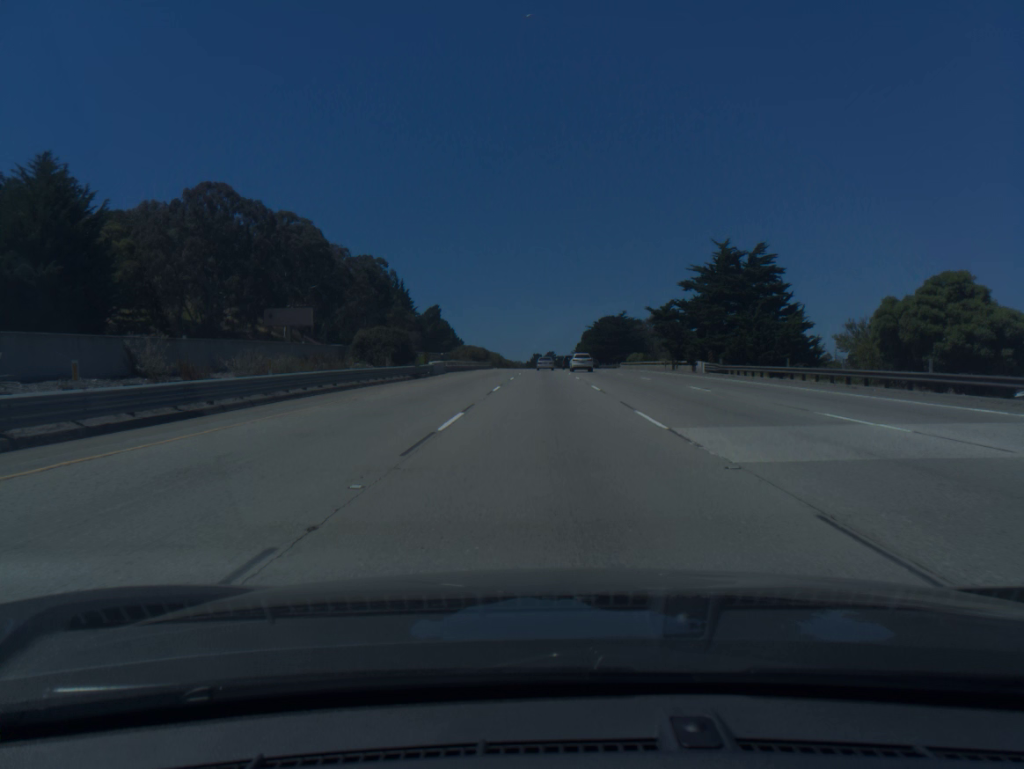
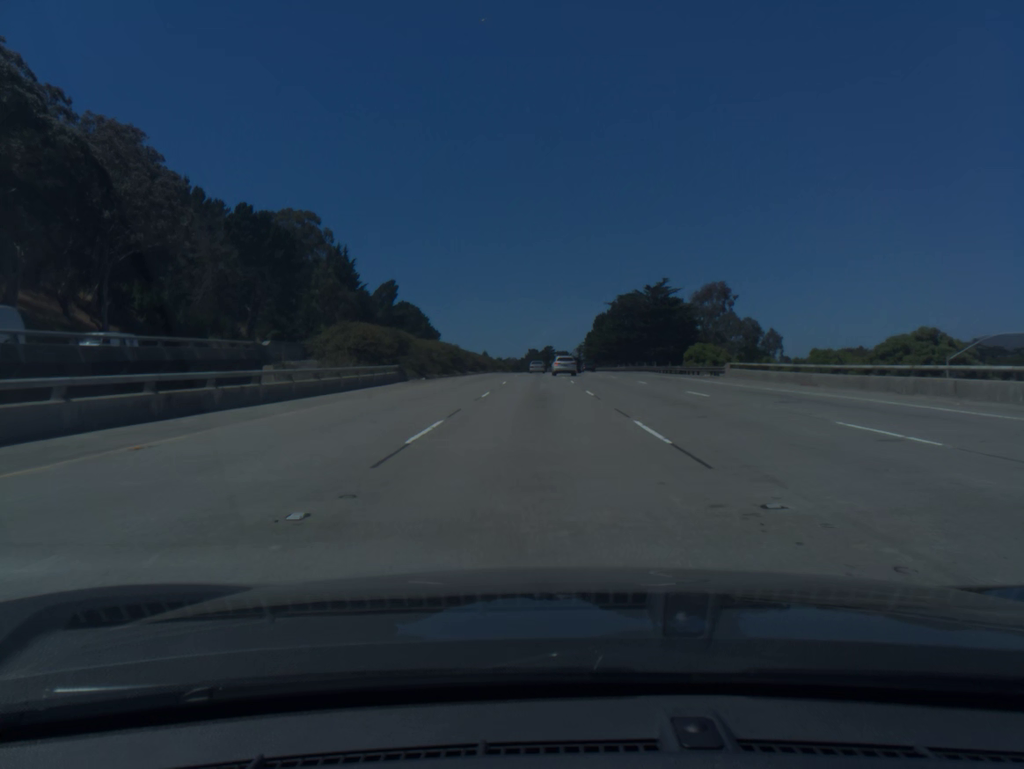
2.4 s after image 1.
(+0.2, +75.0) m; 0°
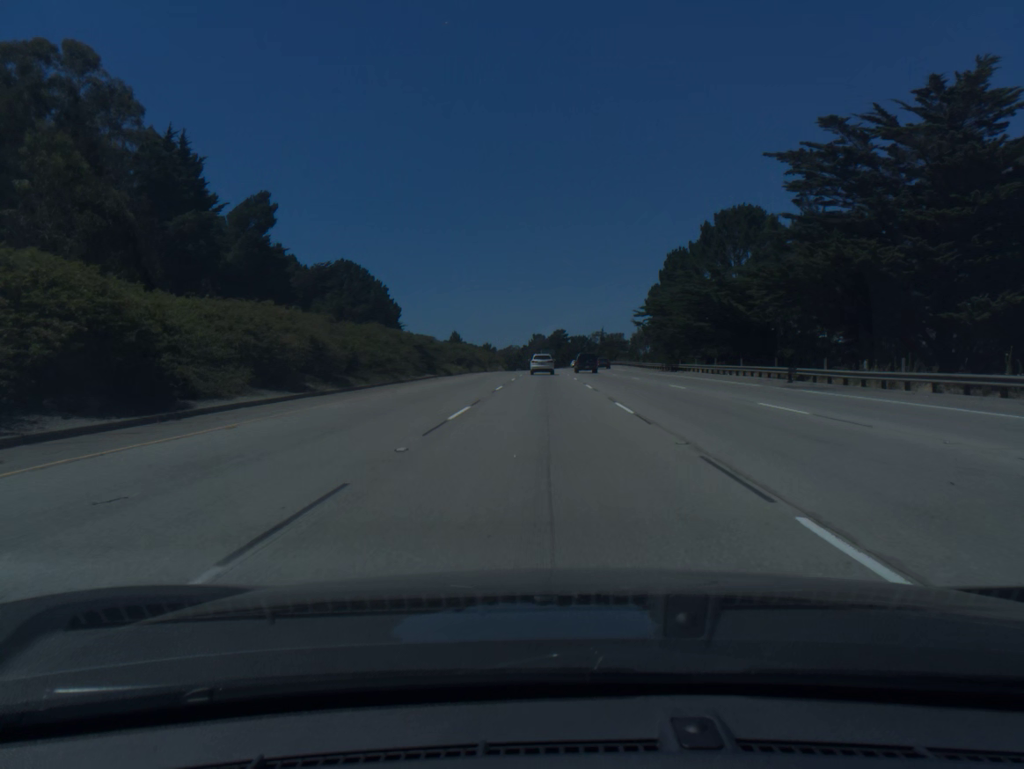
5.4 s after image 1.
(-0.5, +93.5) m; 0°
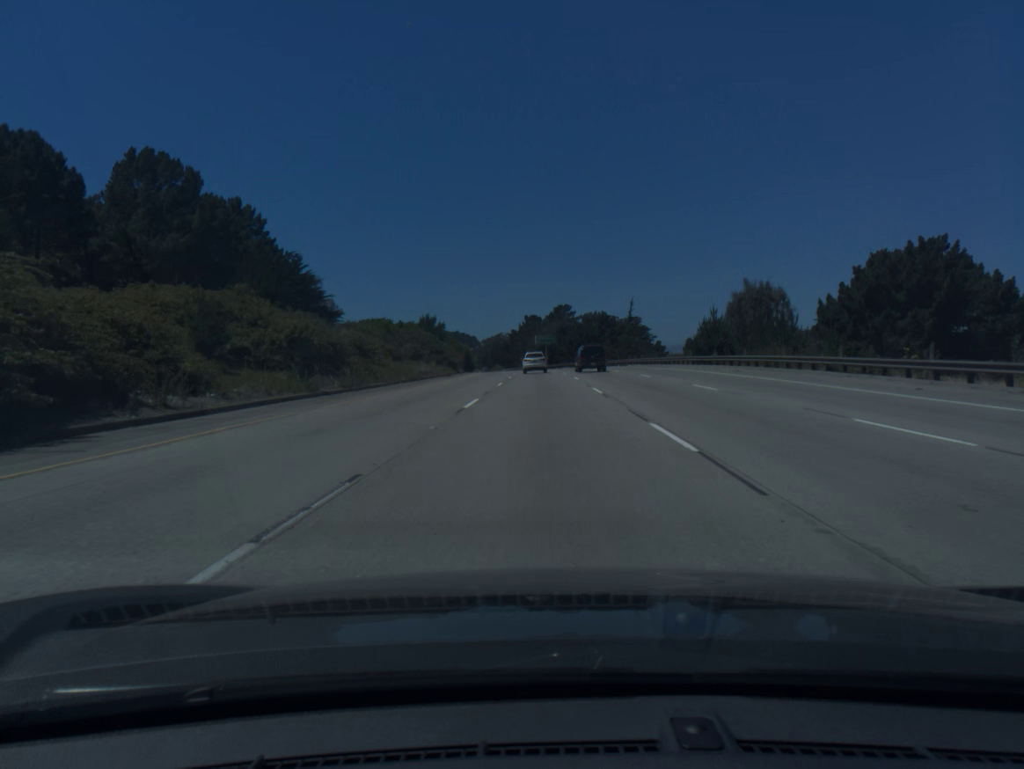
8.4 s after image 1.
(+0.3, +93.8) m; 0°
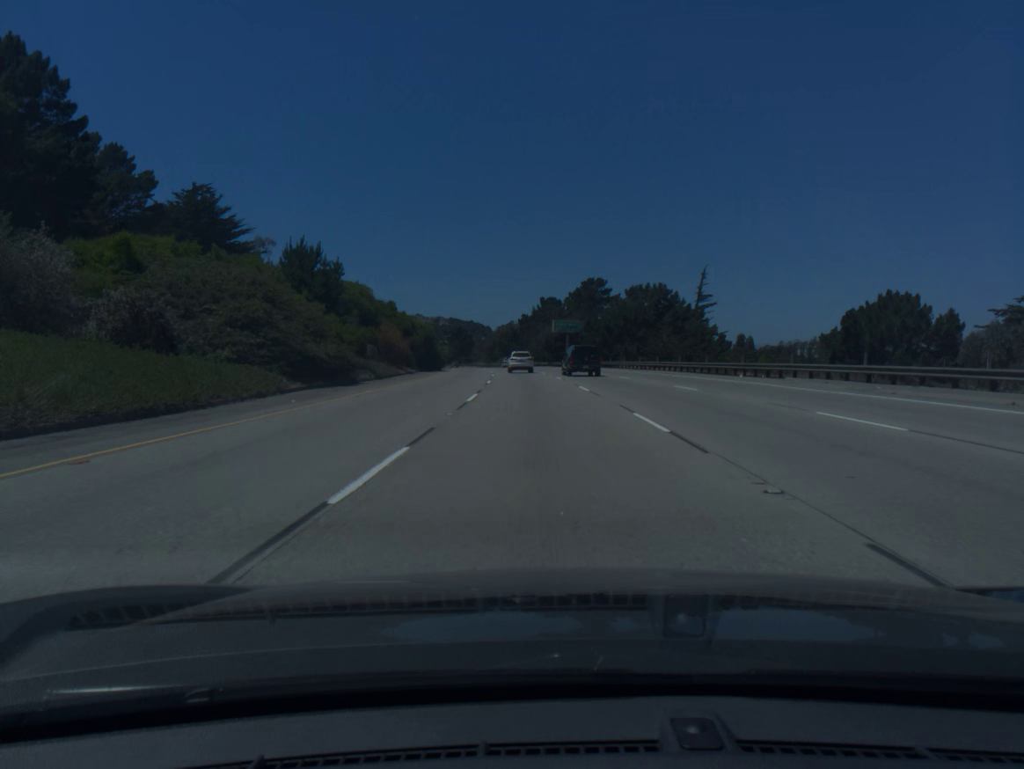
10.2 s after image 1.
(-0.3, +56.4) m; -1°
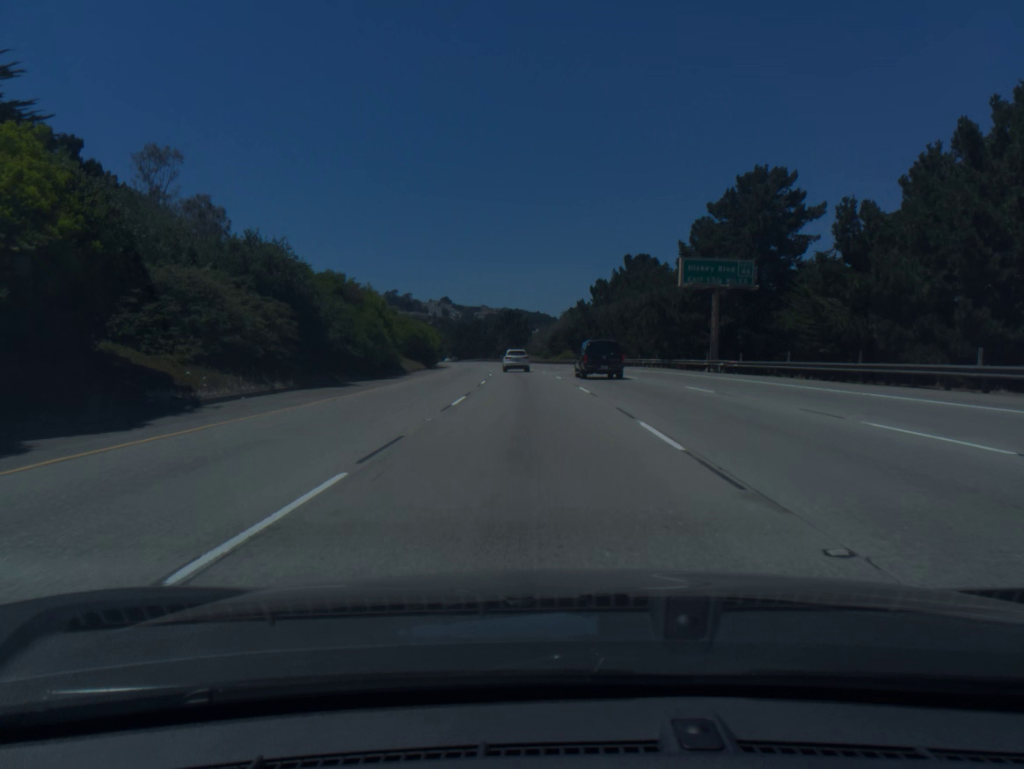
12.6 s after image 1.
(-2.8, +75.4) m; -5°
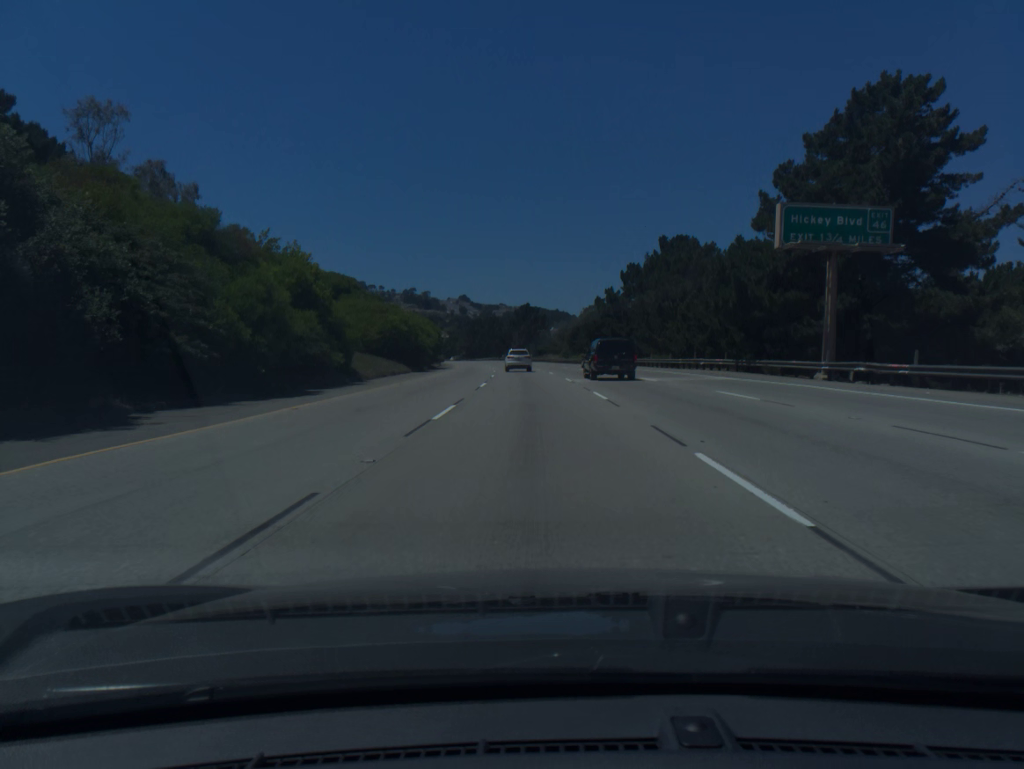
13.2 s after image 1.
(-0.2, +18.9) m; -1°
